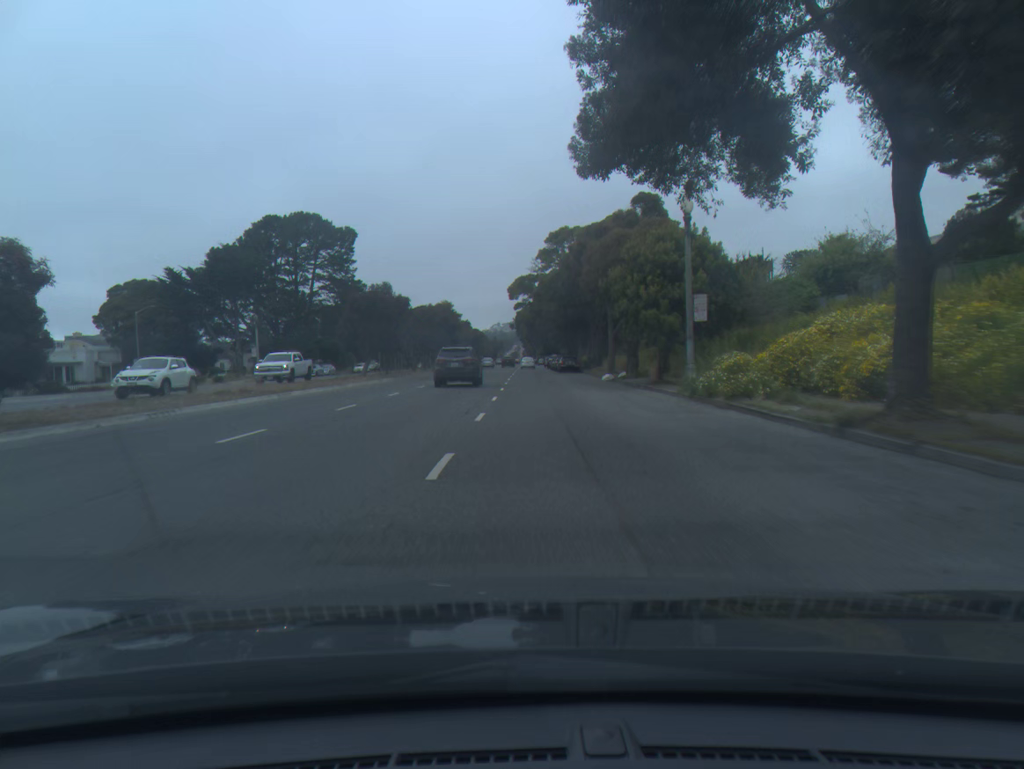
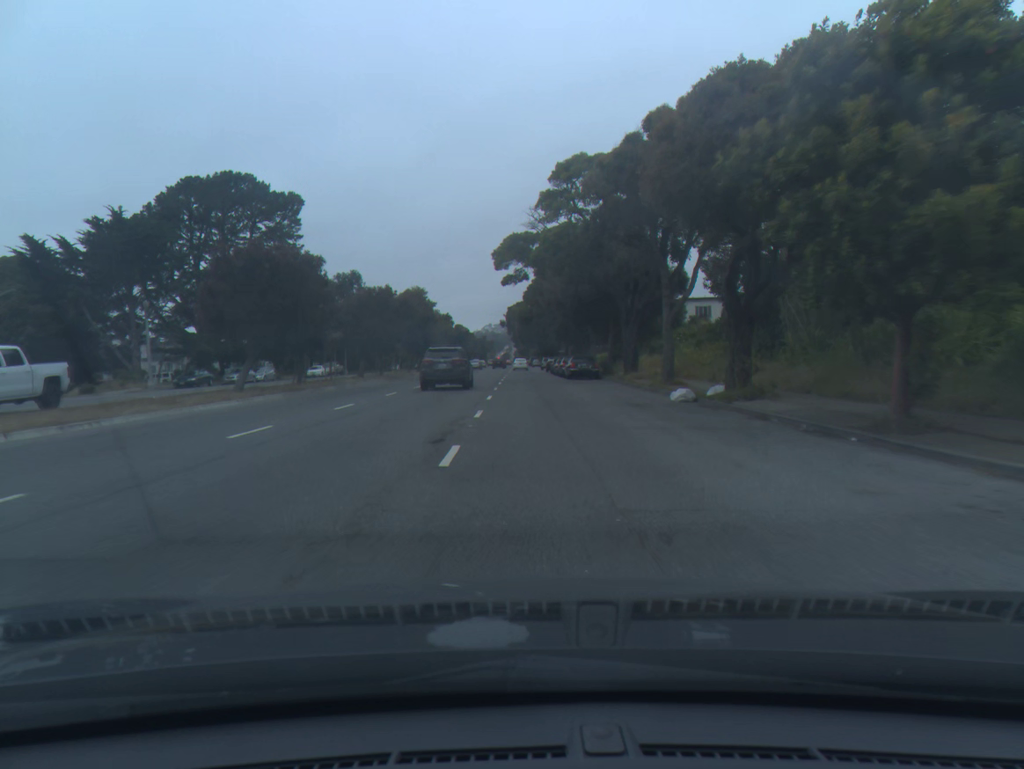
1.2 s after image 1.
(0.0, +21.3) m; +1°
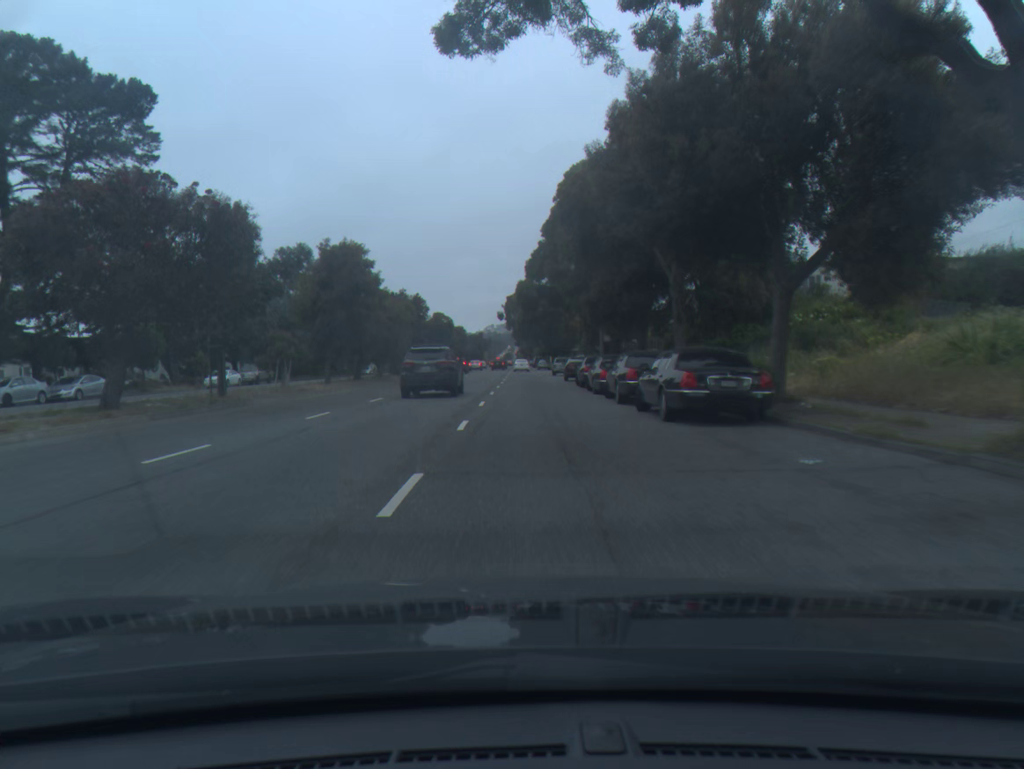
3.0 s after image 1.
(0.0, +32.2) m; 0°
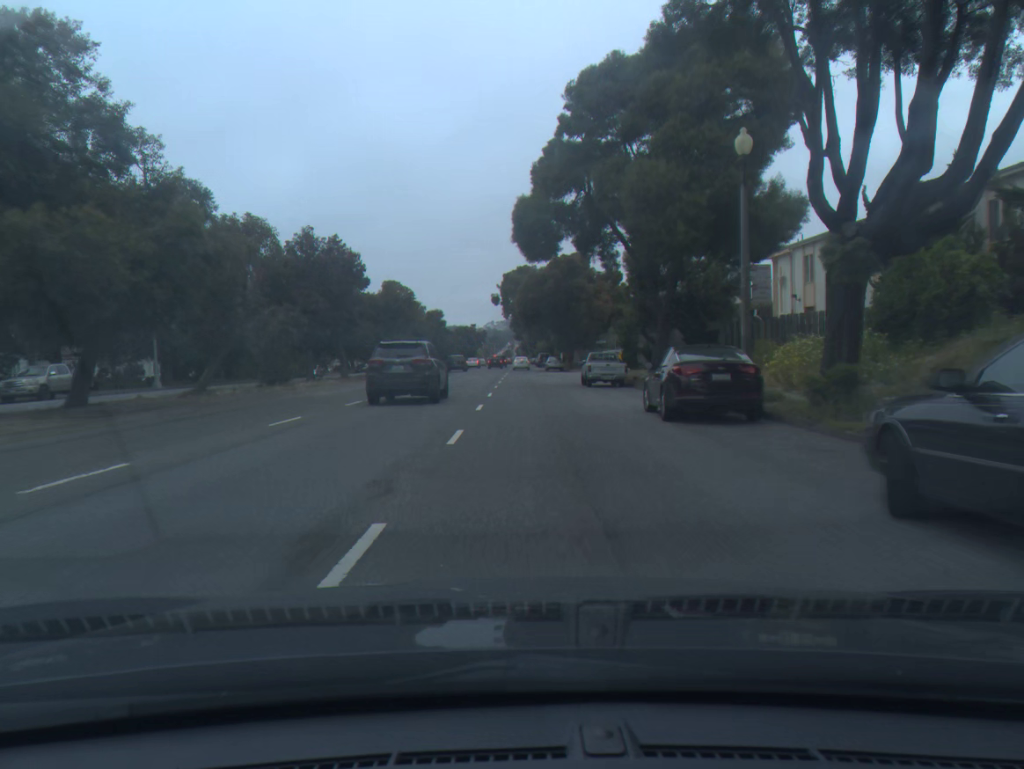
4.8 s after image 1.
(0.0, +32.1) m; 0°
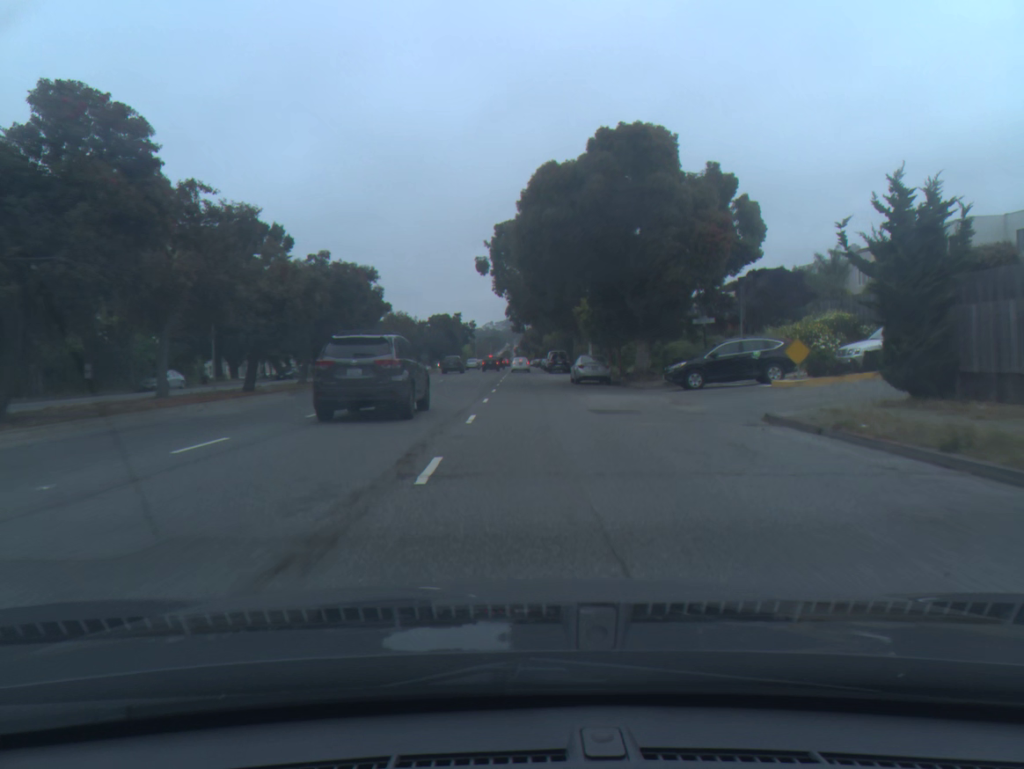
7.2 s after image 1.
(-0.1, +40.2) m; 0°
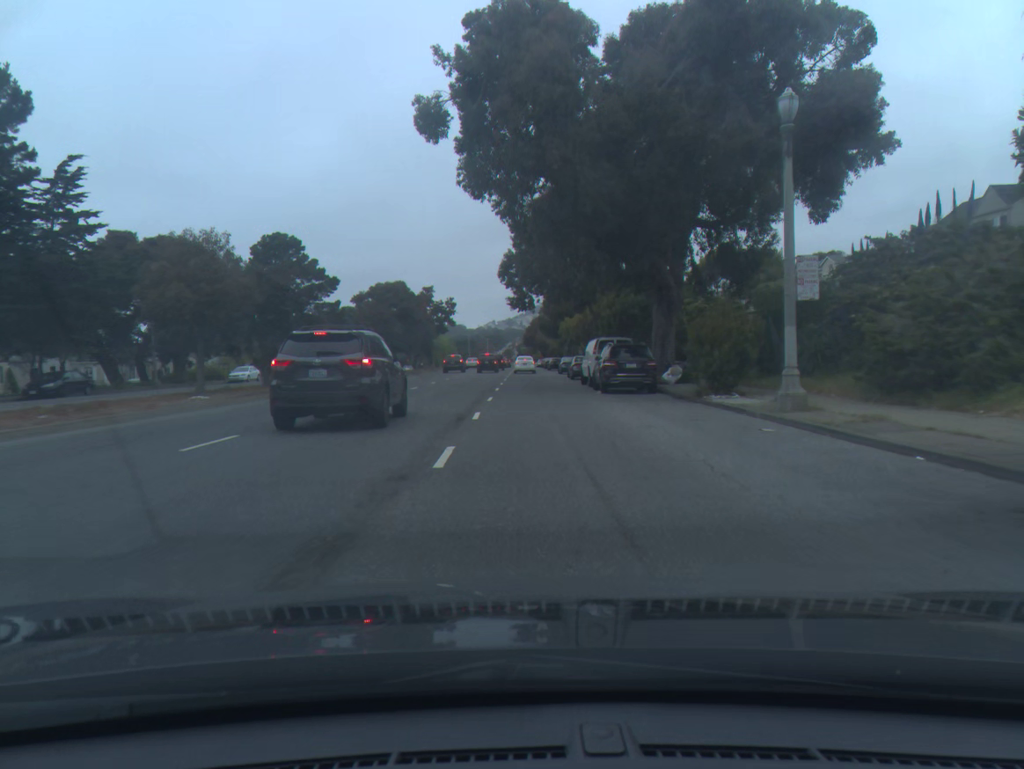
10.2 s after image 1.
(-0.2, +43.5) m; 0°
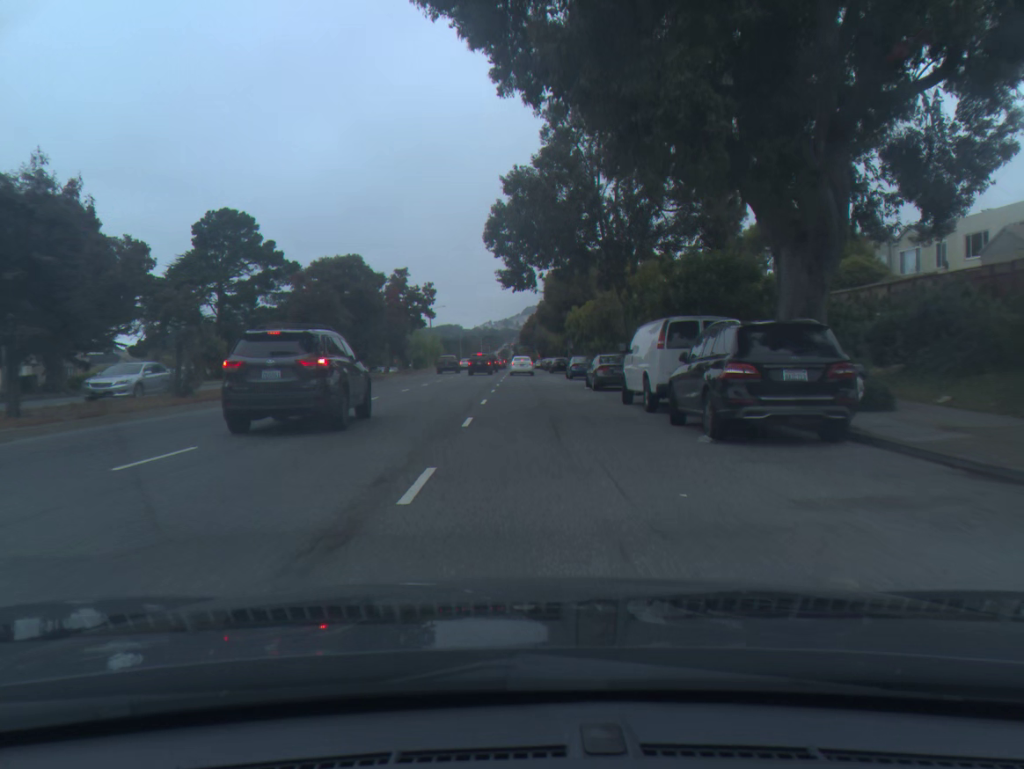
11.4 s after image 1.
(0.0, +16.1) m; 0°
